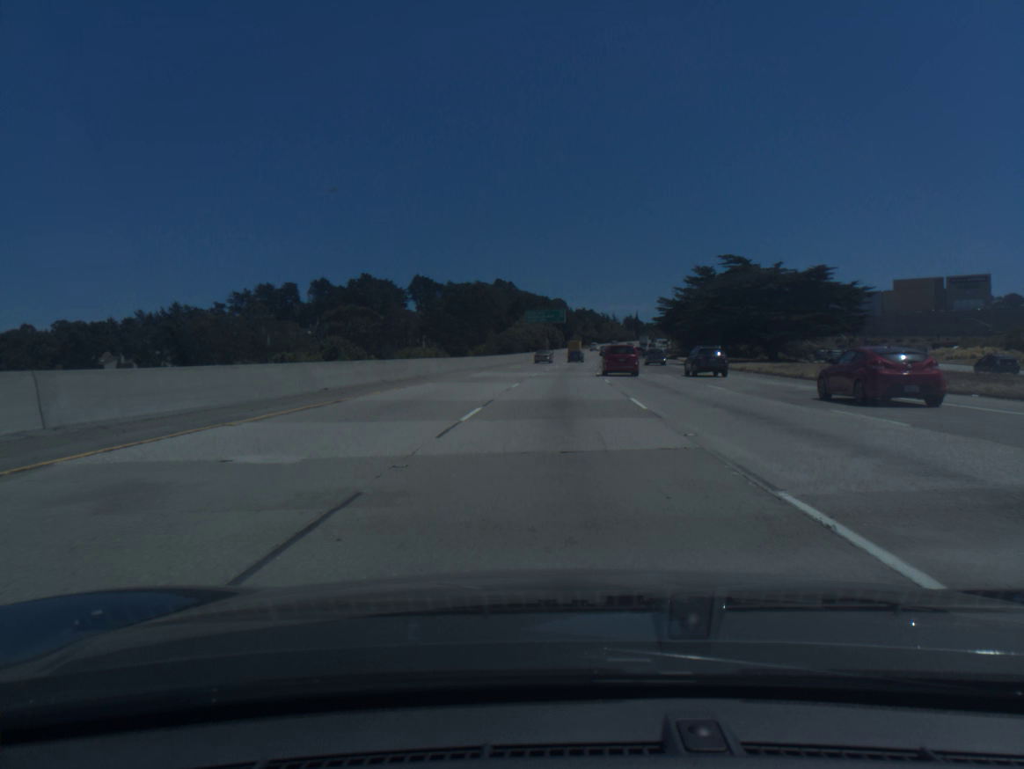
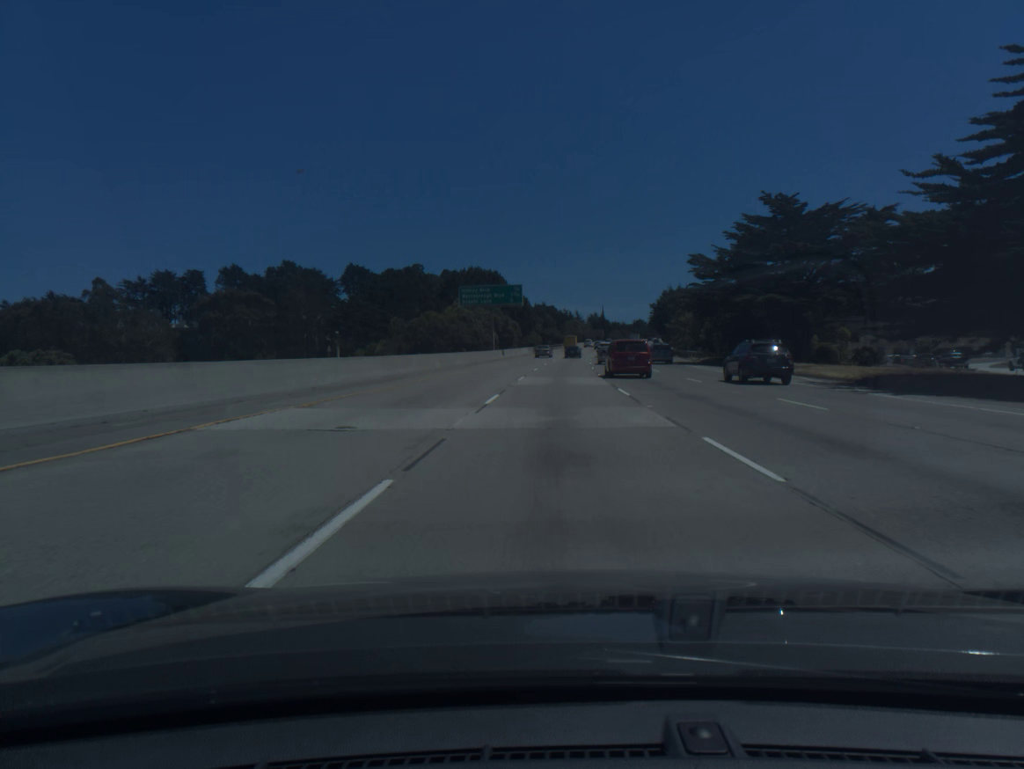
(+1.3, +54.4) m; +3°
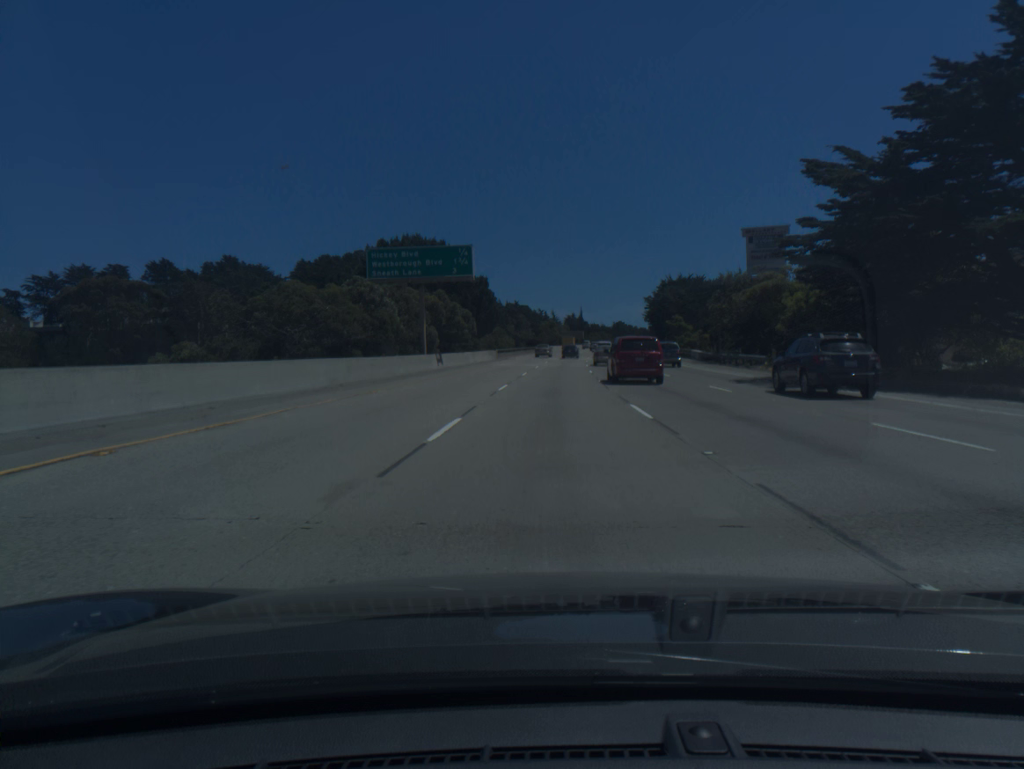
(+0.7, +36.2) m; +2°
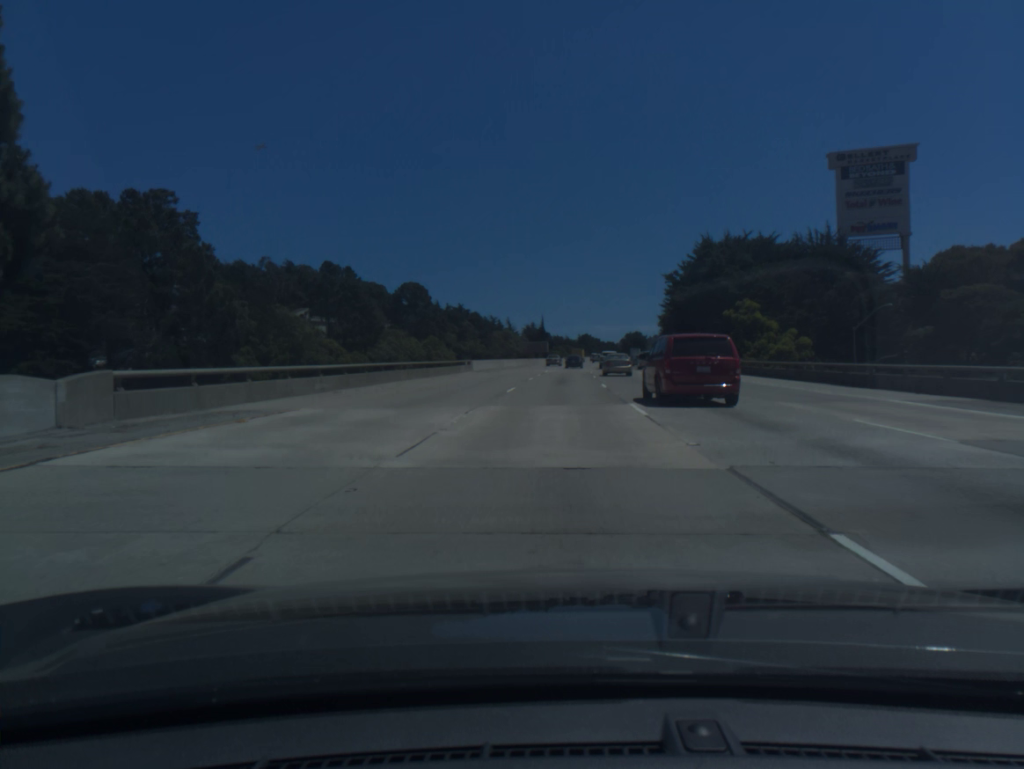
(+1.9, +72.2) m; +3°
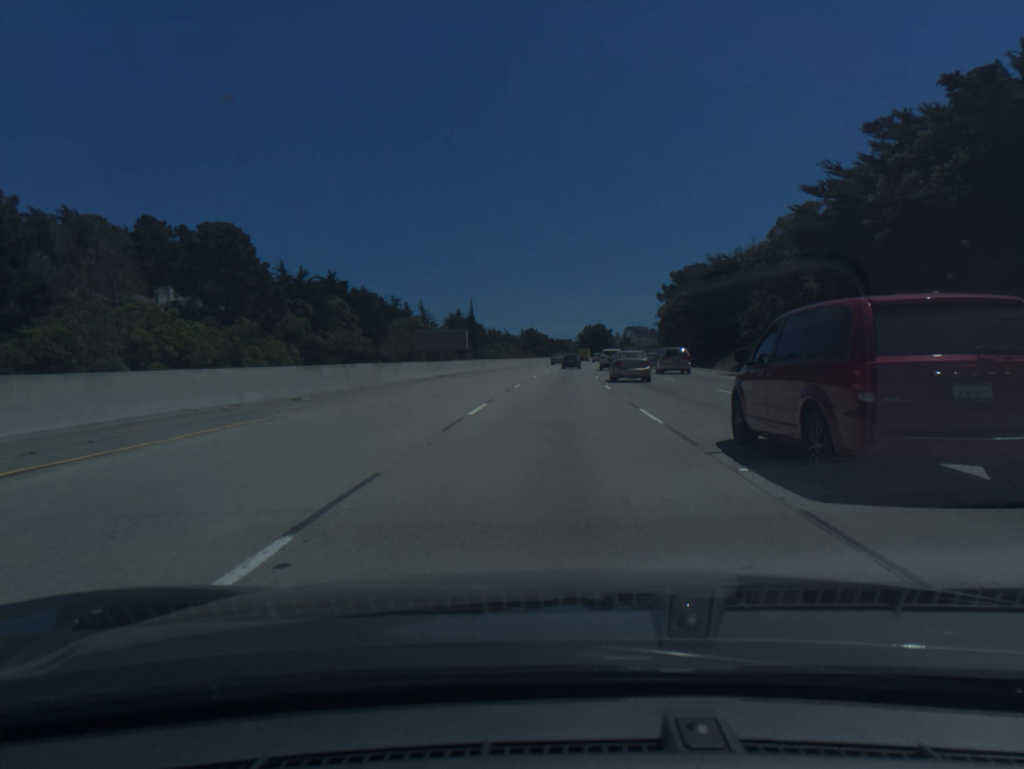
(+3.3, +89.9) m; +4°
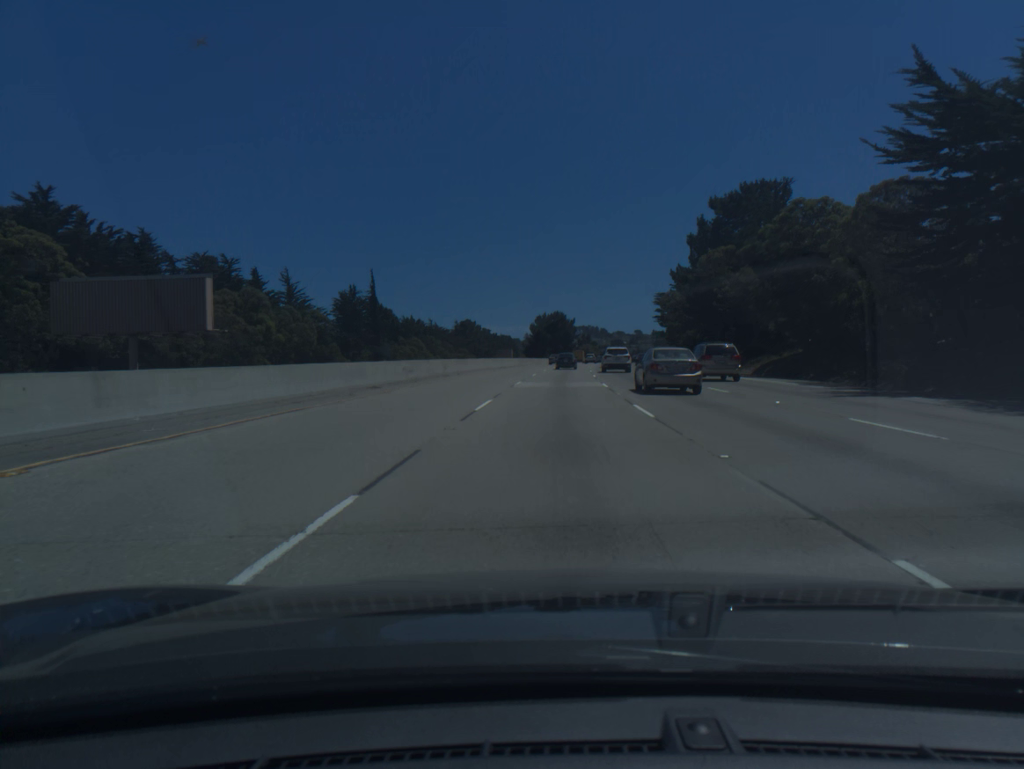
(+2.3, +71.5) m; +4°
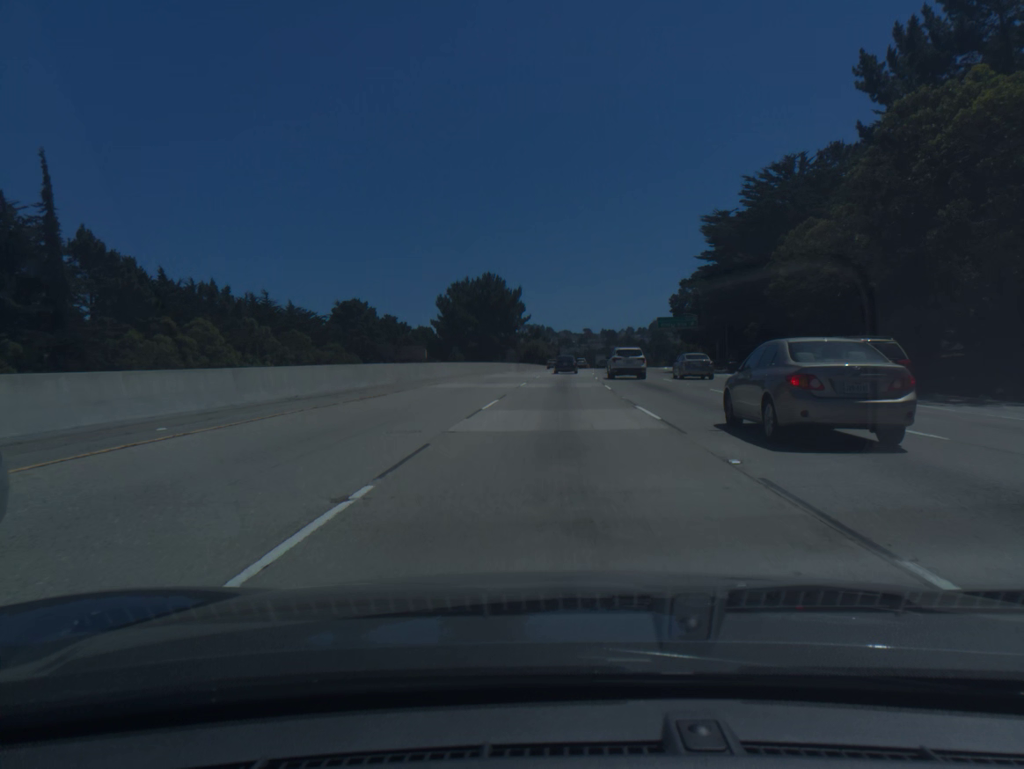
(+3.1, +87.9) m; +4°
